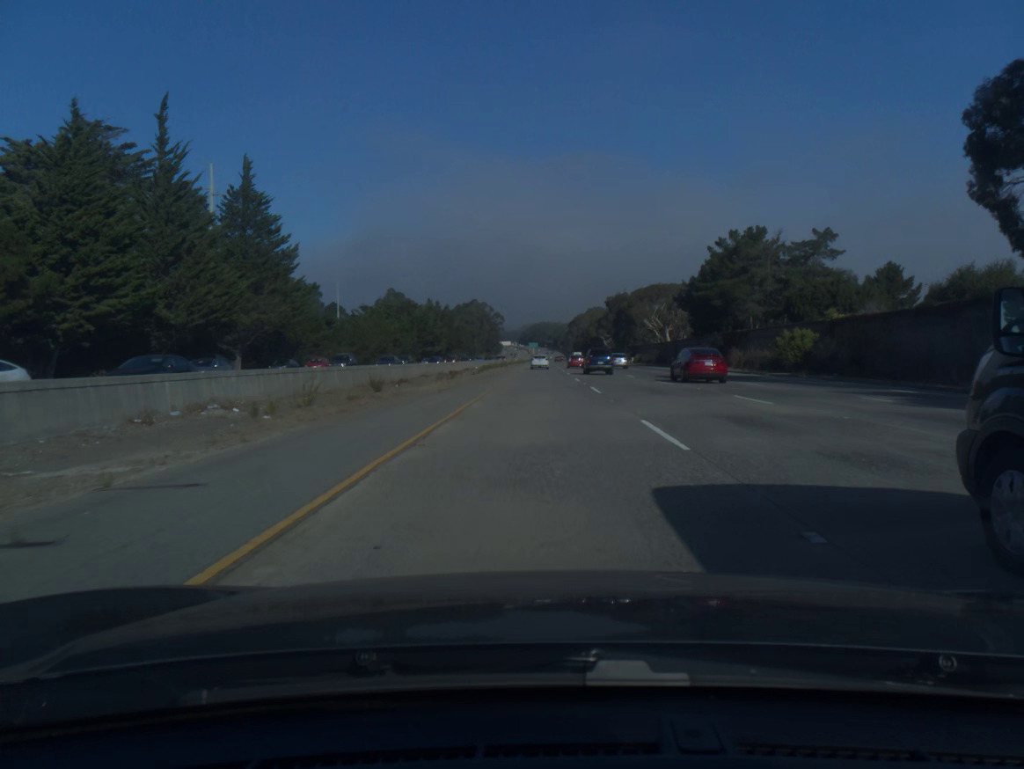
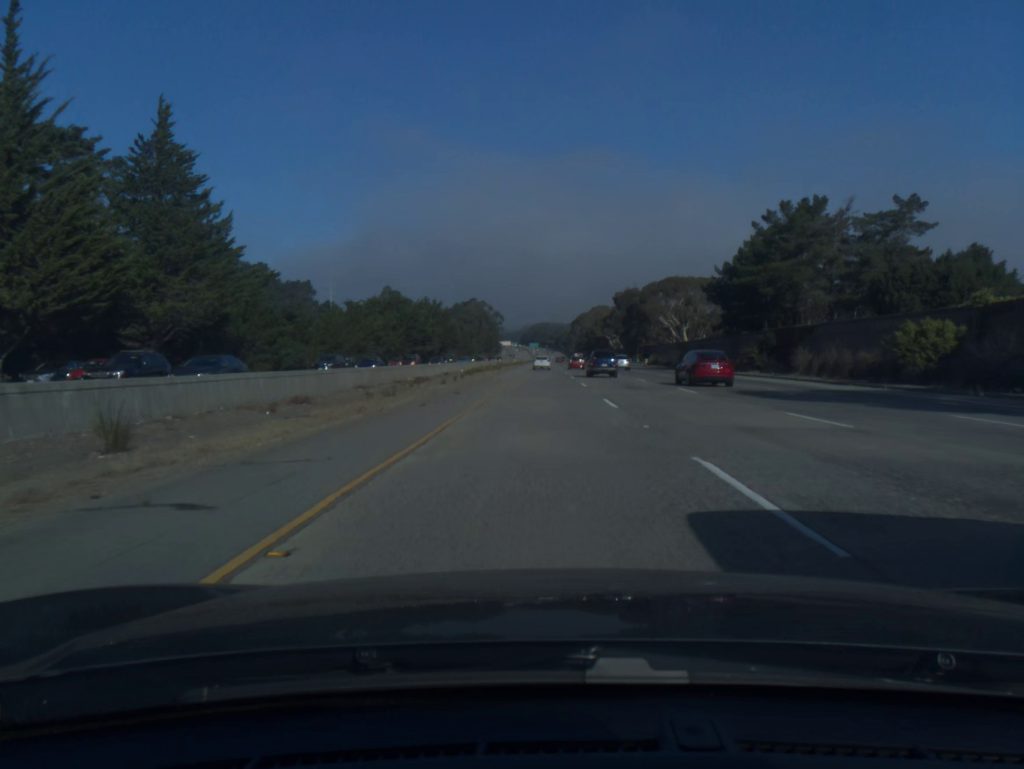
(0.0, +19.6) m; 0°
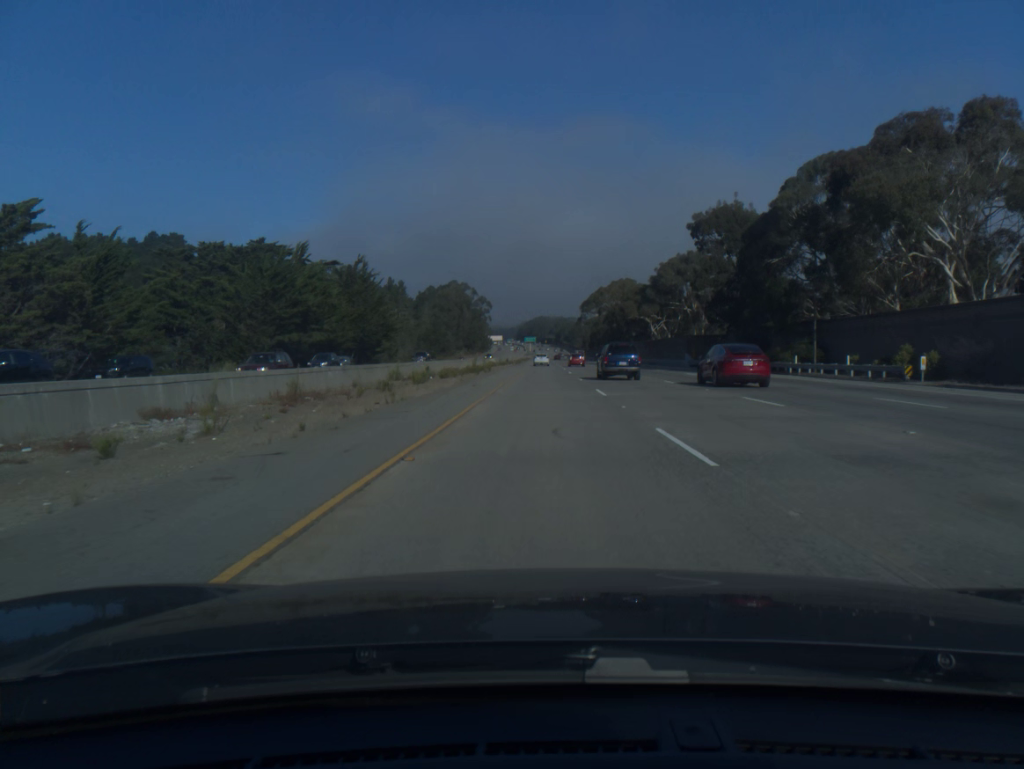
(+0.4, +98.3) m; 0°
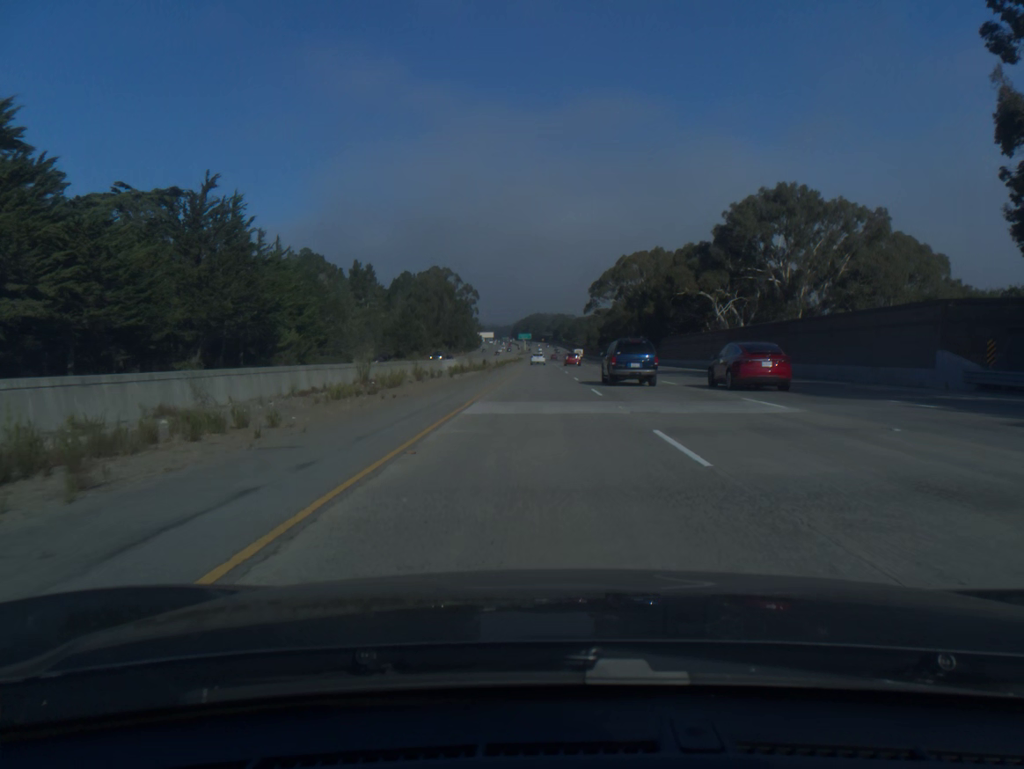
(+0.2, +58.9) m; 0°
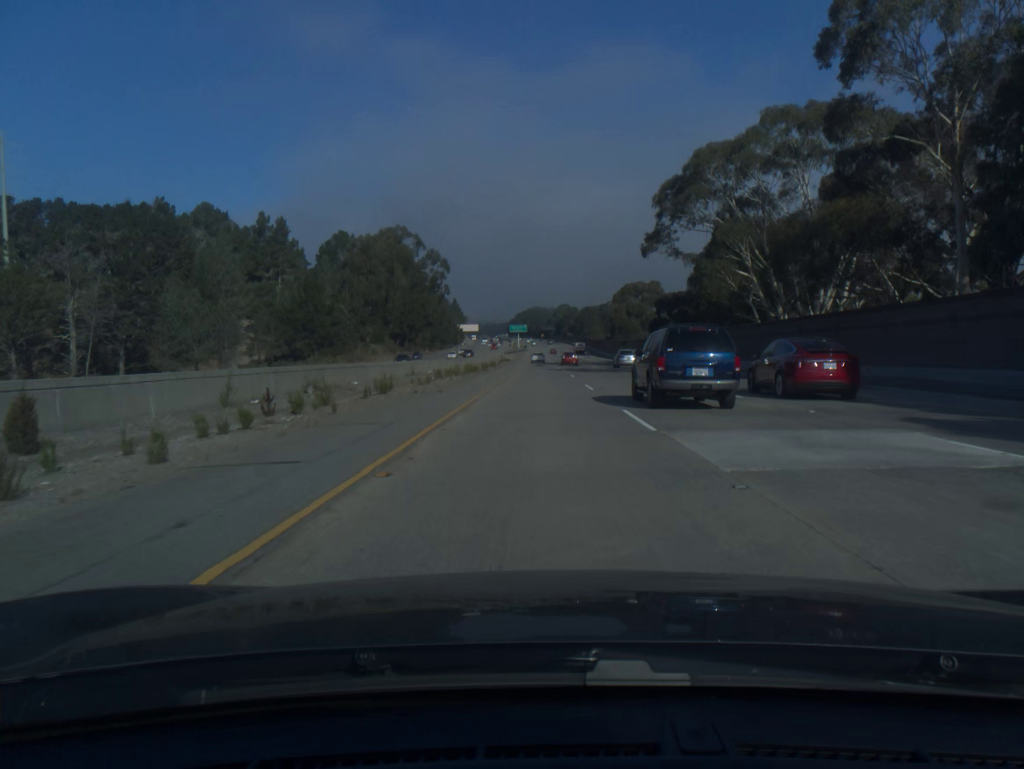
(-0.2, +98.4) m; 0°
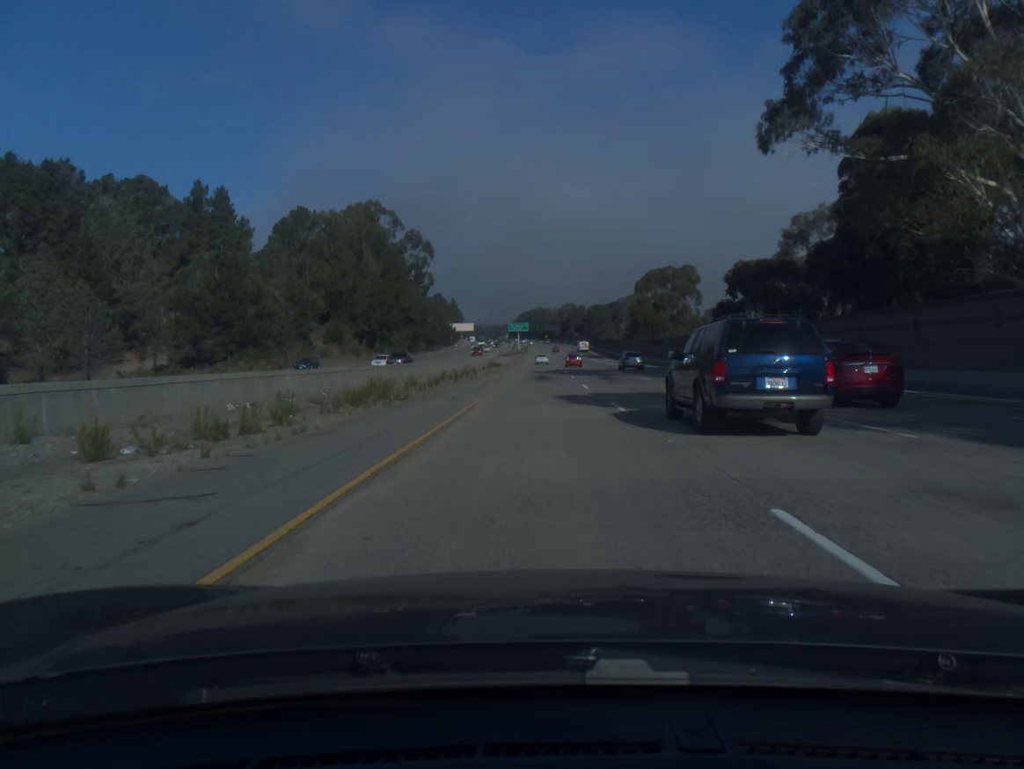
(-0.1, +39.4) m; 0°
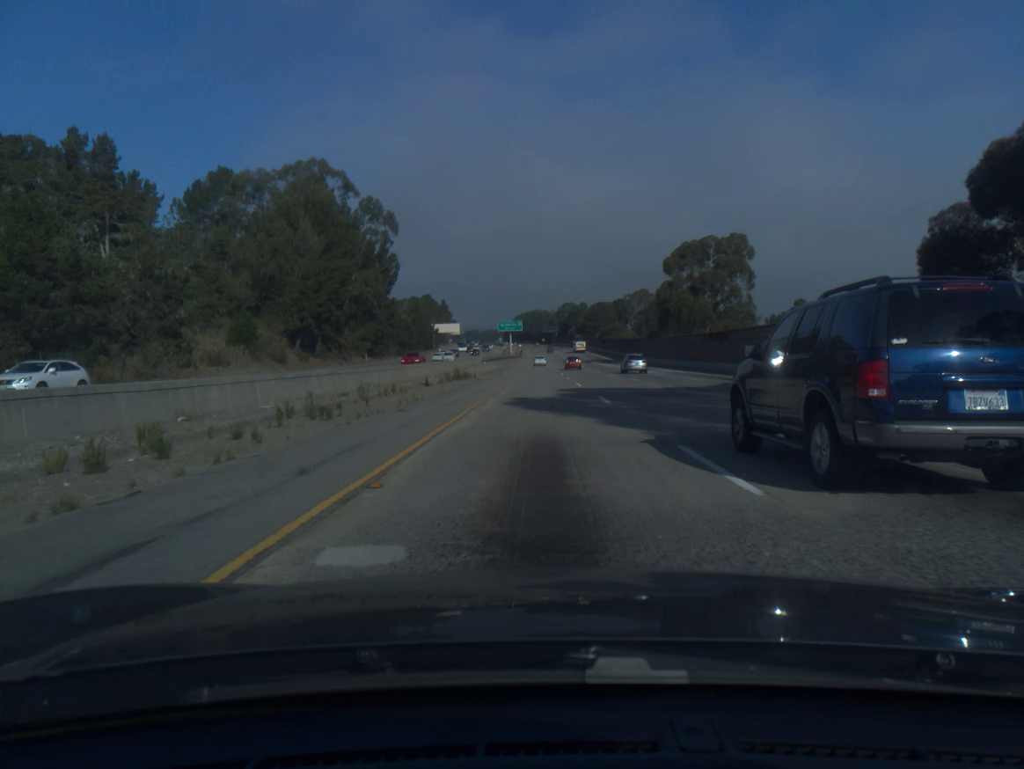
(0.0, +39.4) m; 0°
